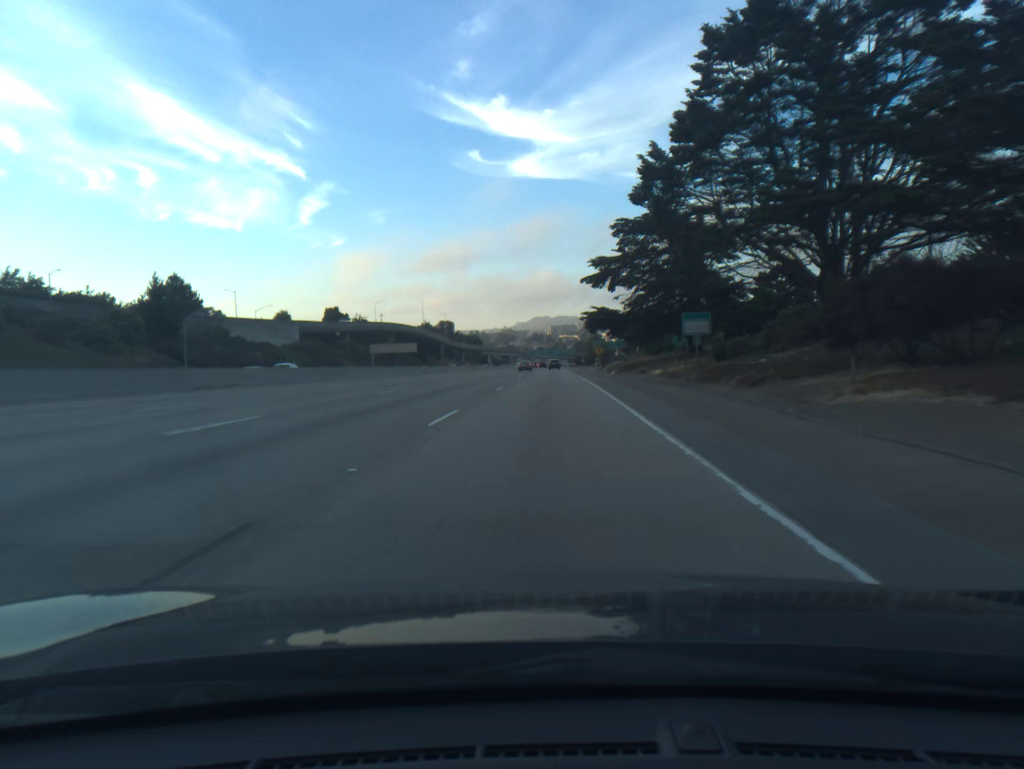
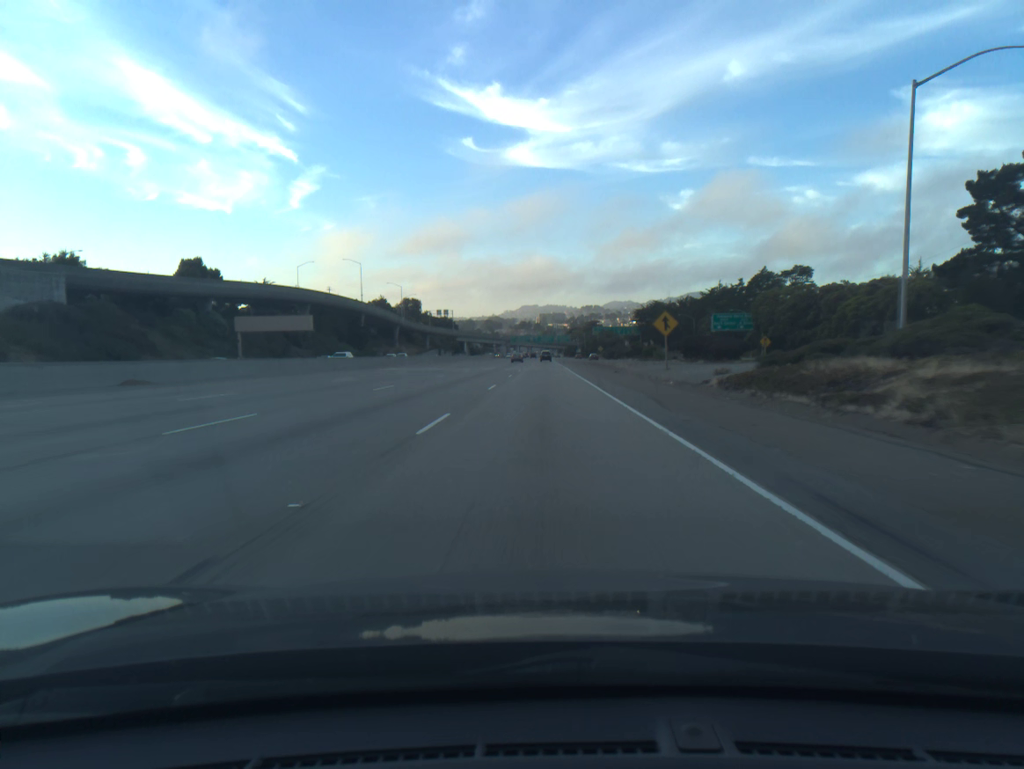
(+1.3, +85.9) m; +1°
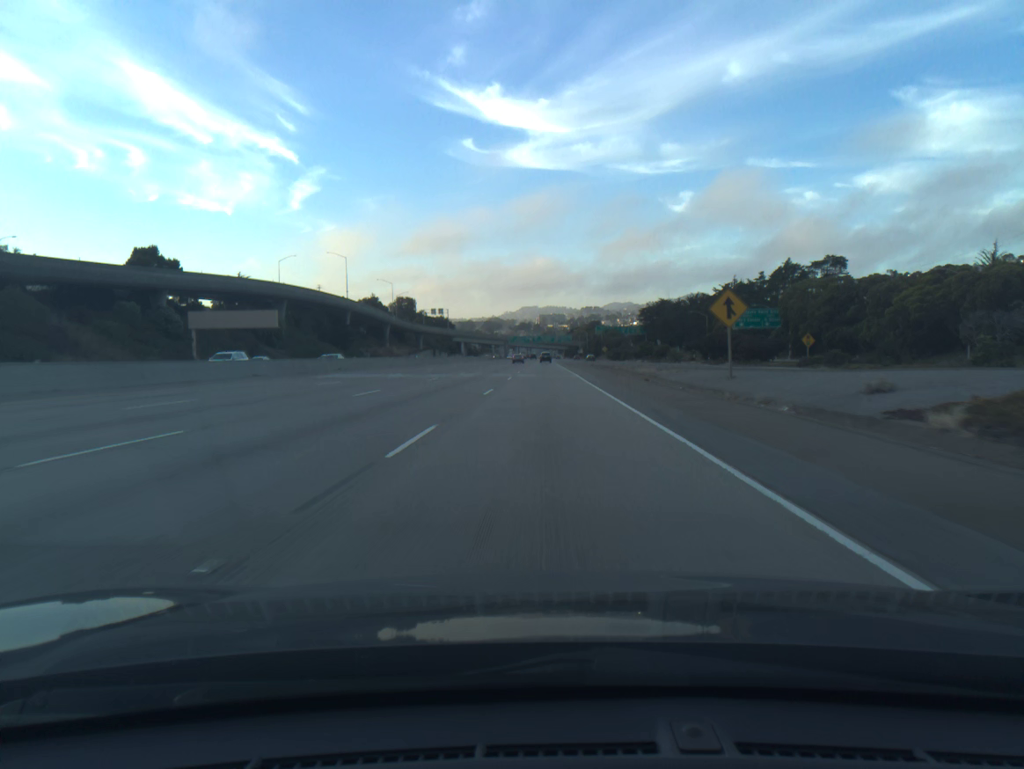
(0.0, +17.2) m; 0°
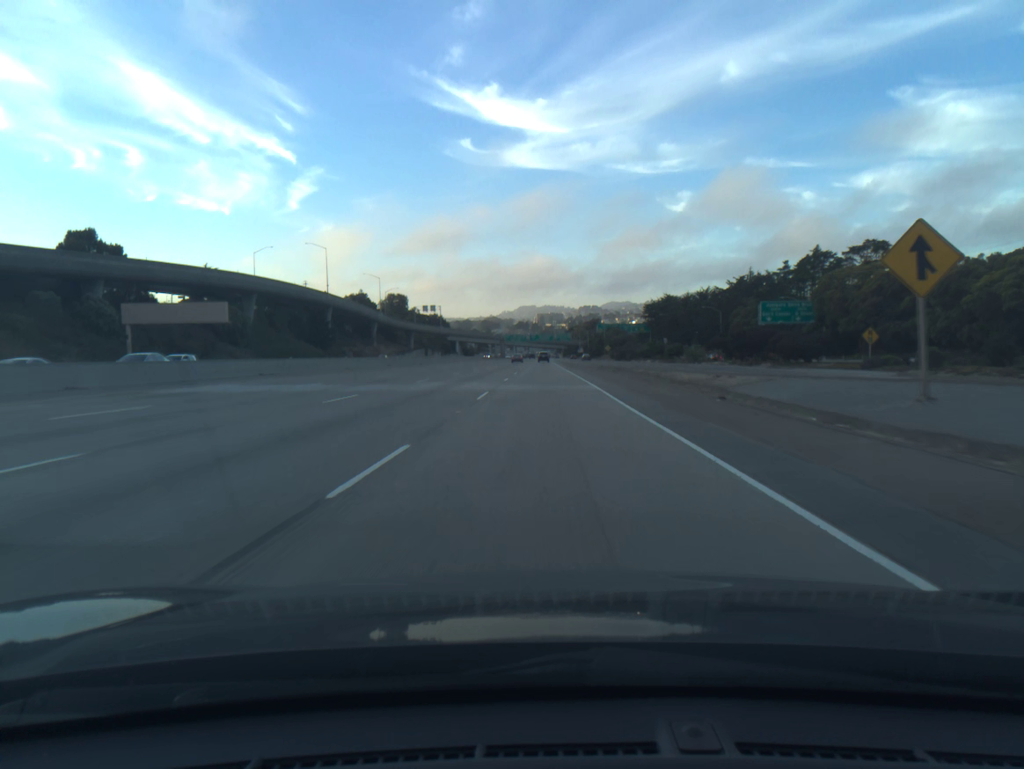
(0.0, +17.2) m; 0°
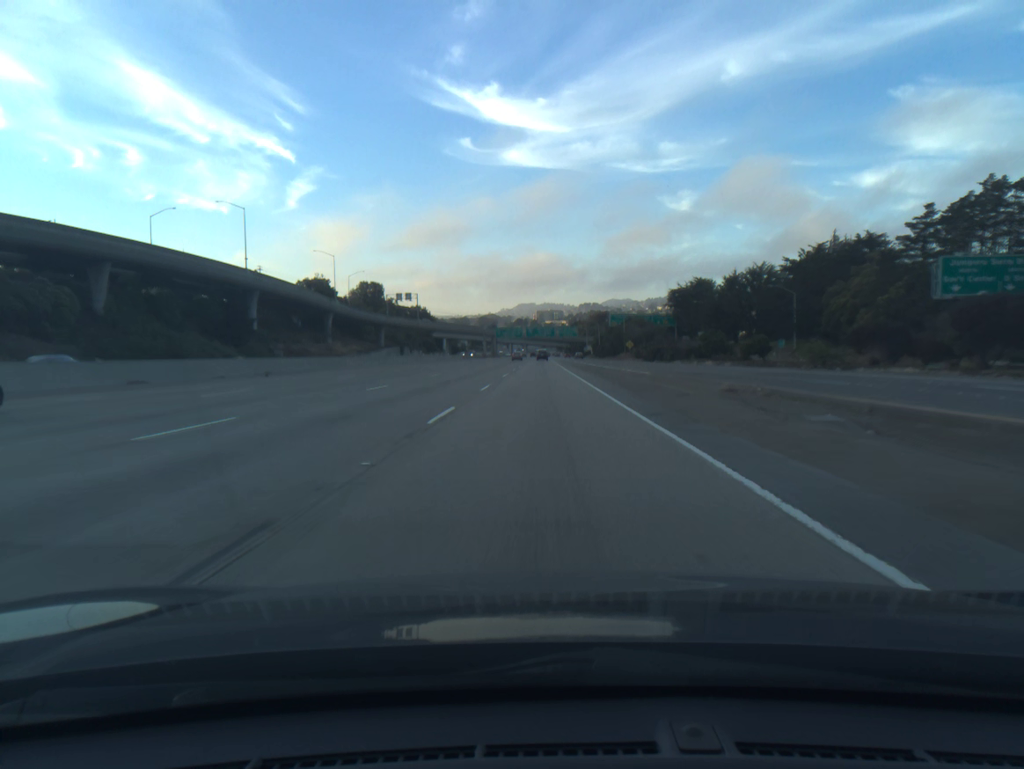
(+0.1, +51.6) m; 0°
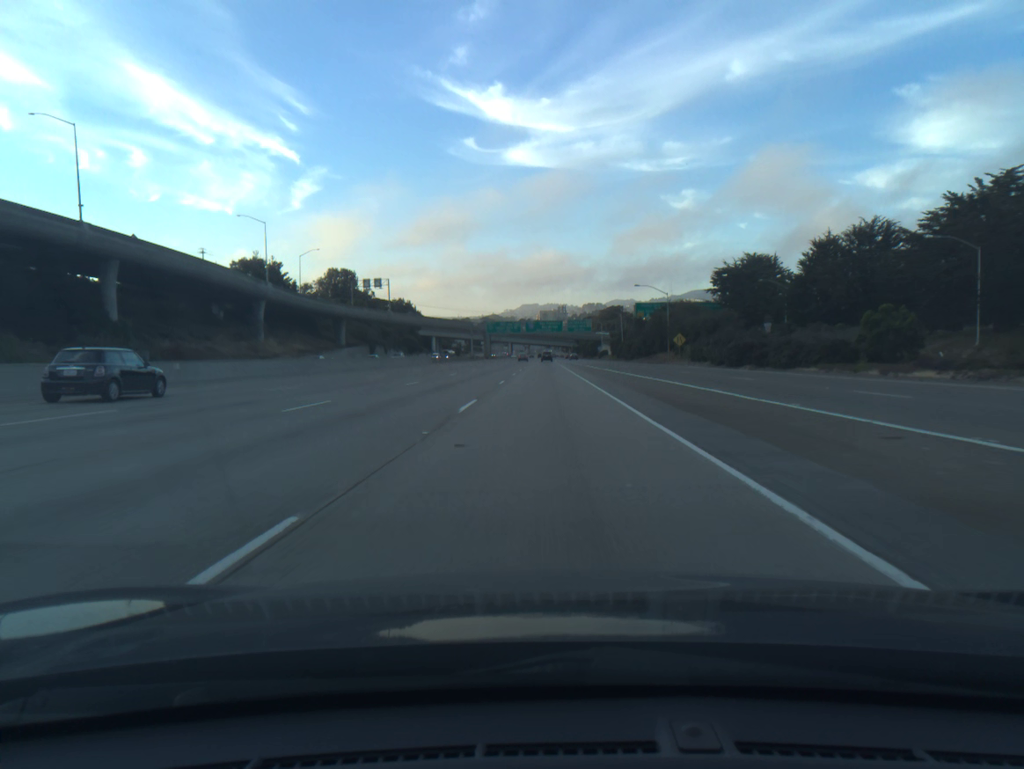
(-0.2, +51.6) m; 0°
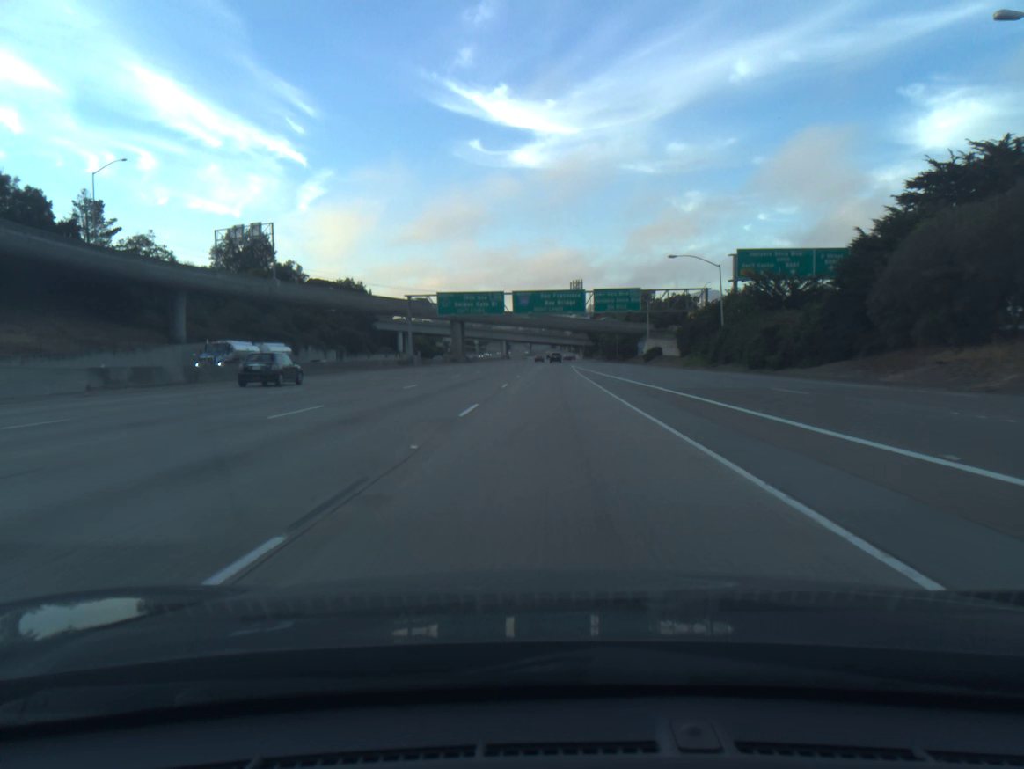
(+0.2, +86.3) m; 0°
